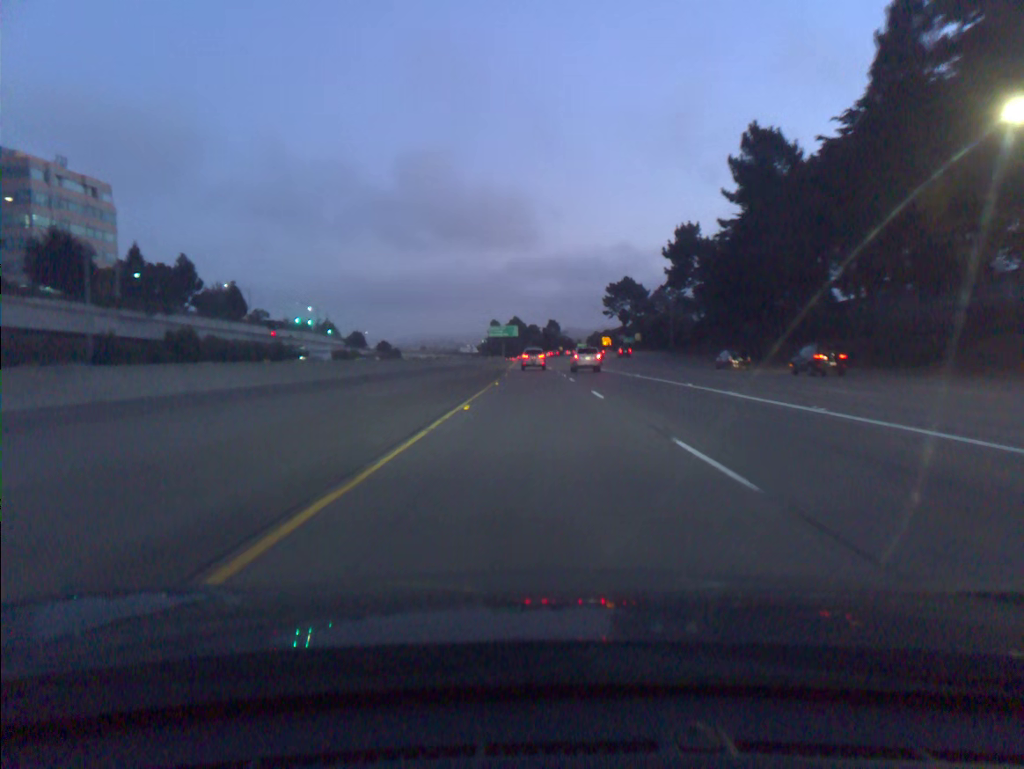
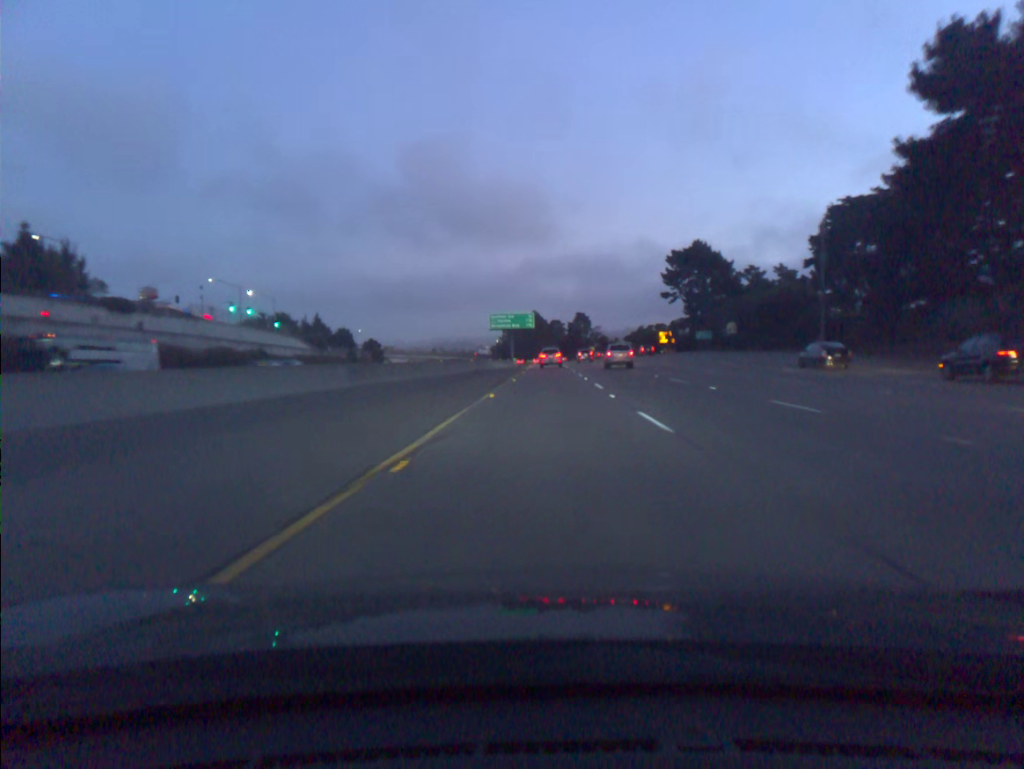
(-1.2, +67.7) m; -2°
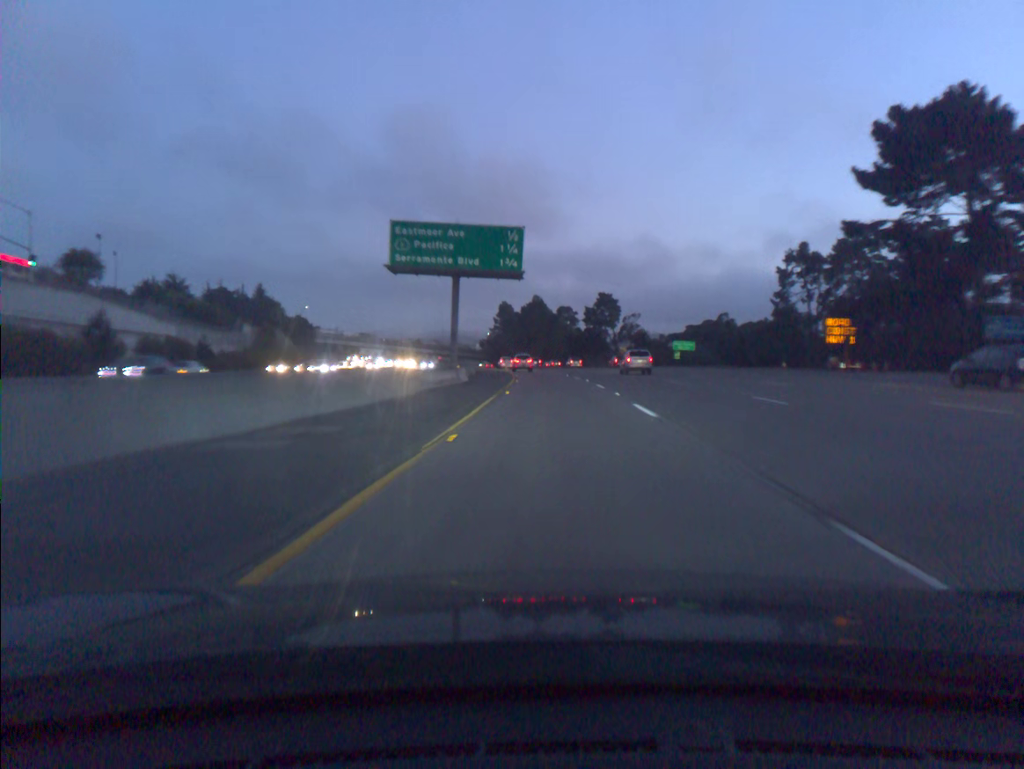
(+0.1, +84.5) m; 0°
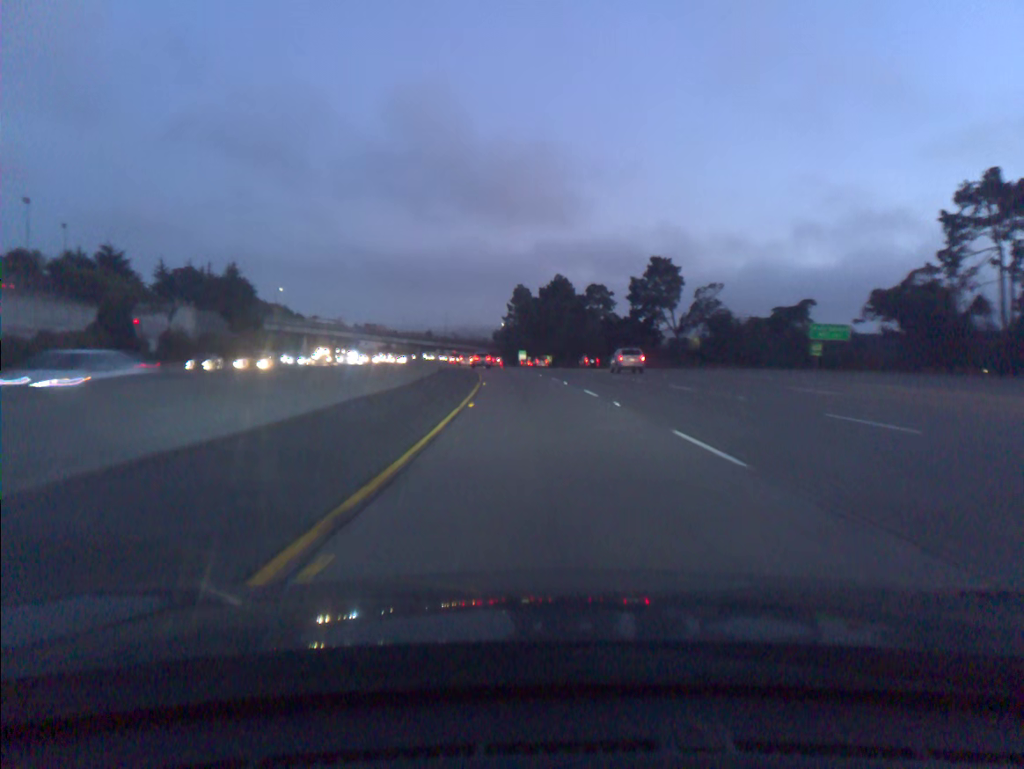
(-0.3, +50.7) m; -2°
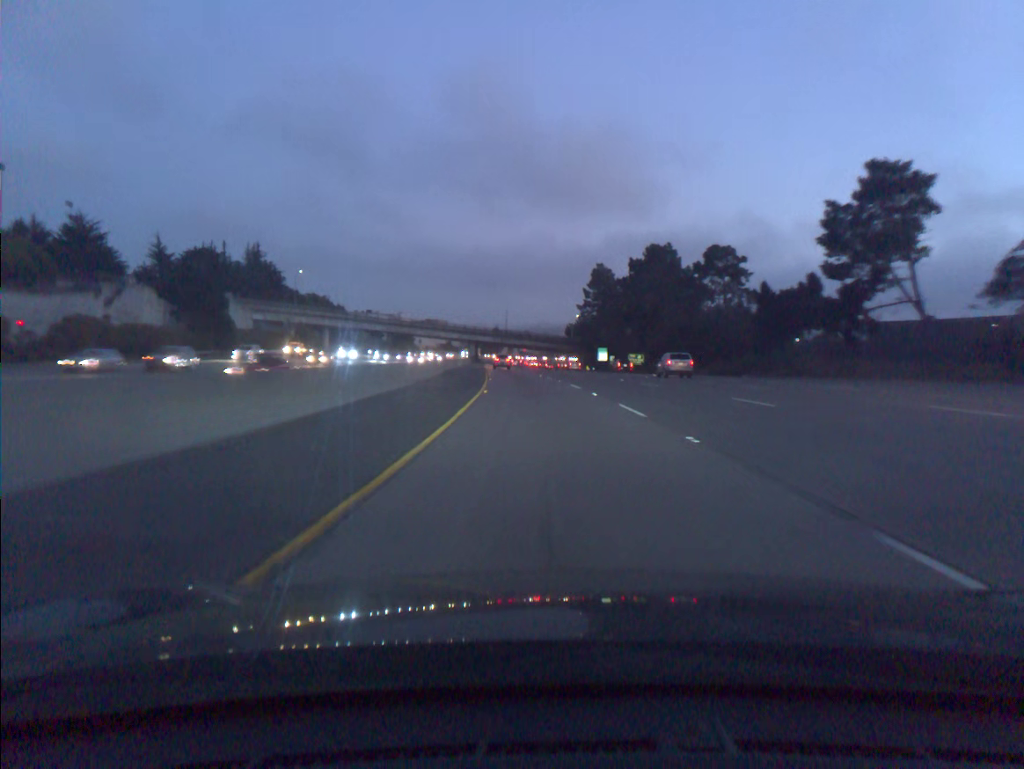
(-2.4, +50.9) m; -5°
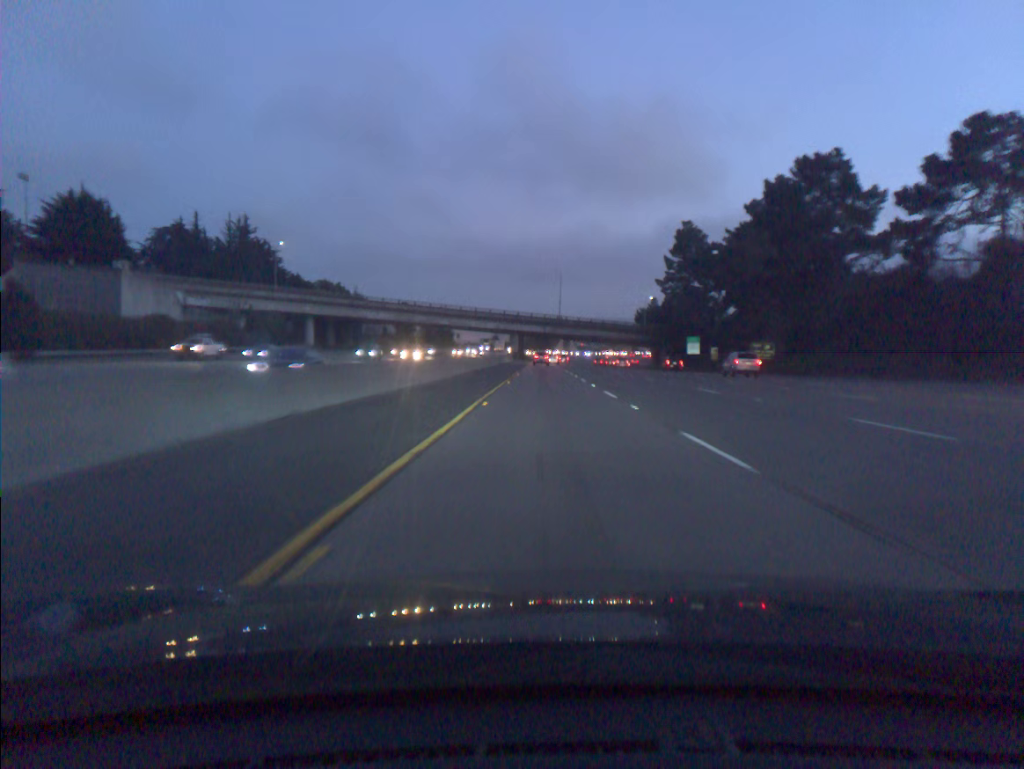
(-2.0, +51.2) m; -4°
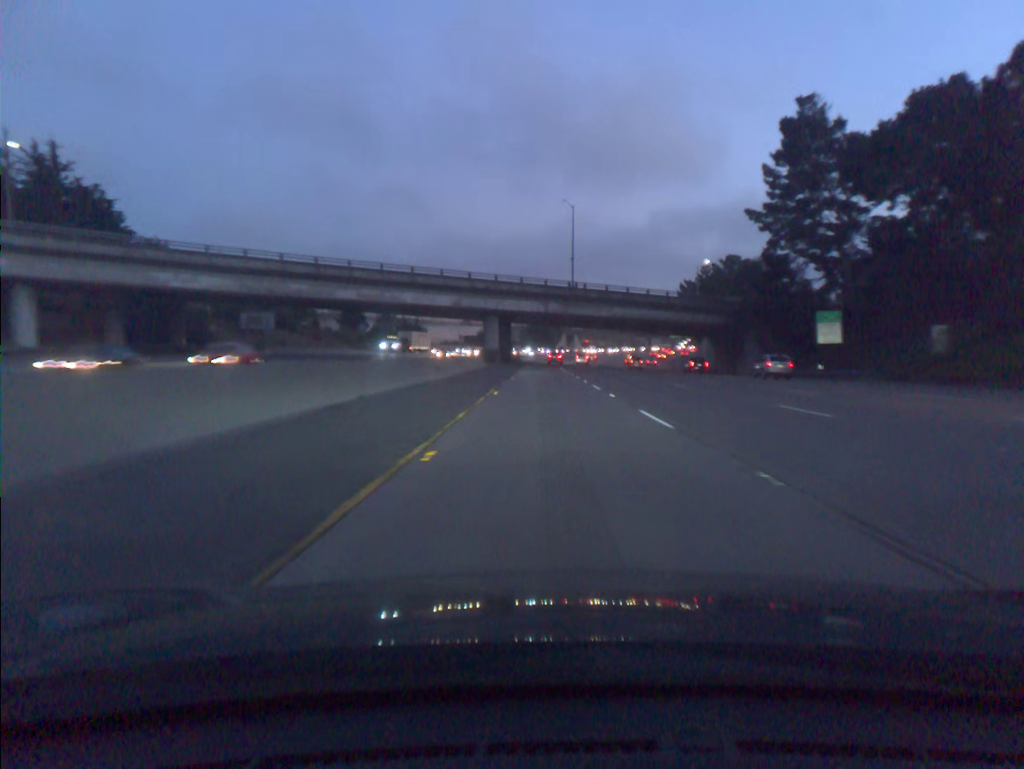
(-0.2, +68.4) m; 0°
